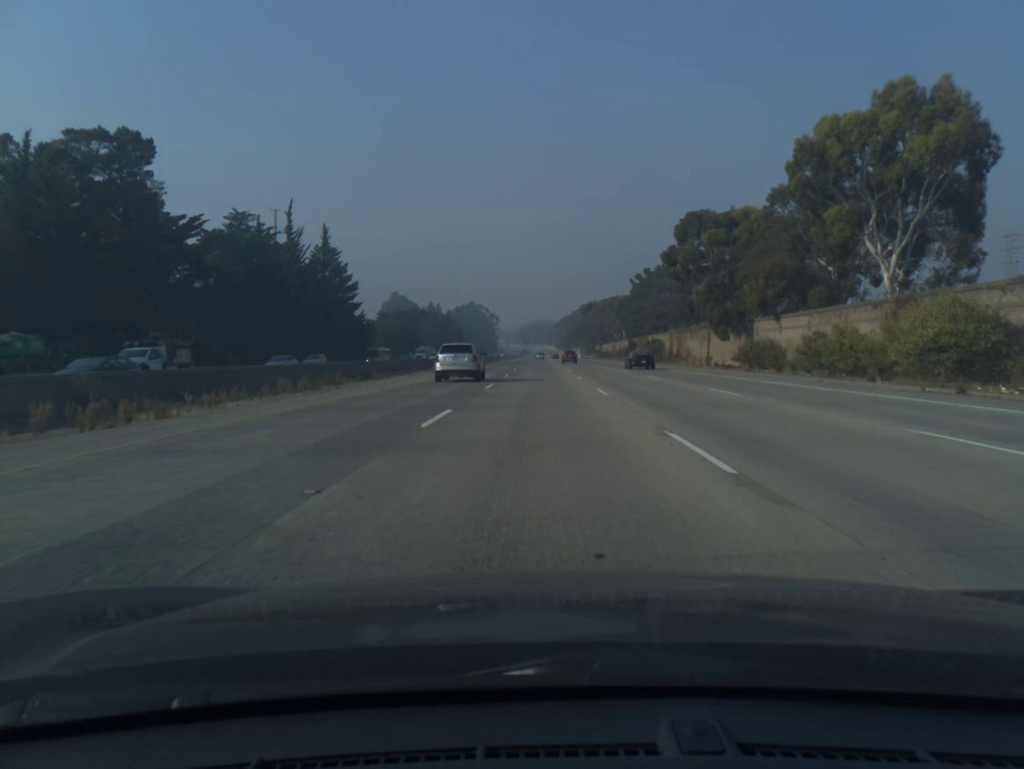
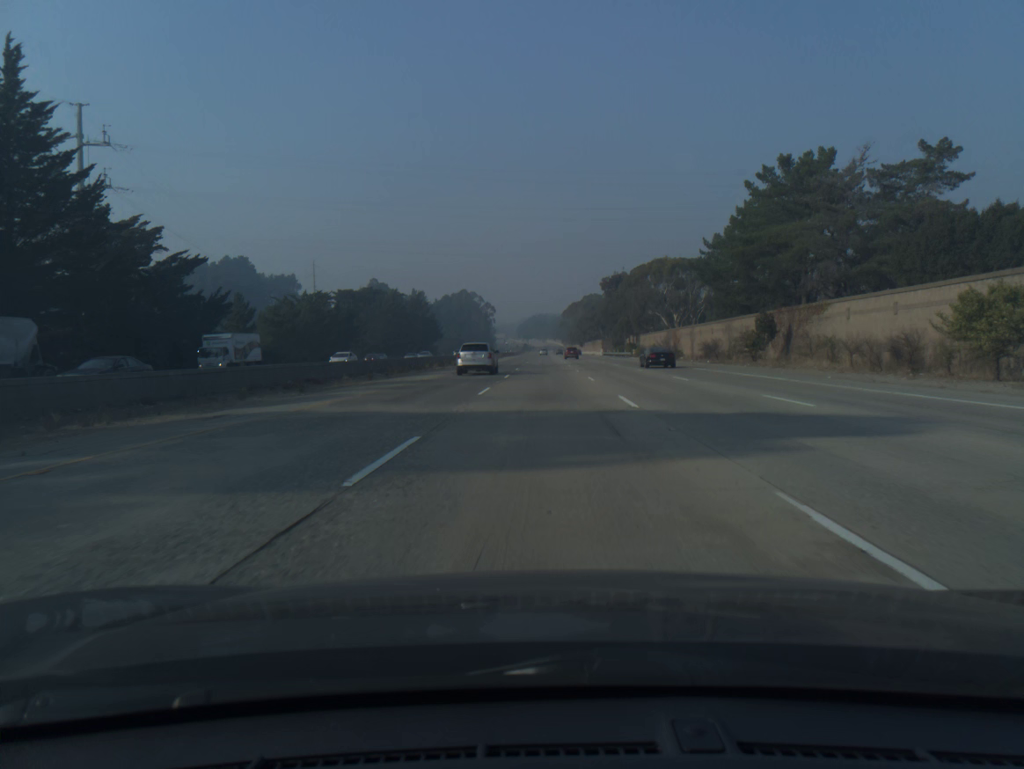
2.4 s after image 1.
(-0.2, +78.8) m; 0°
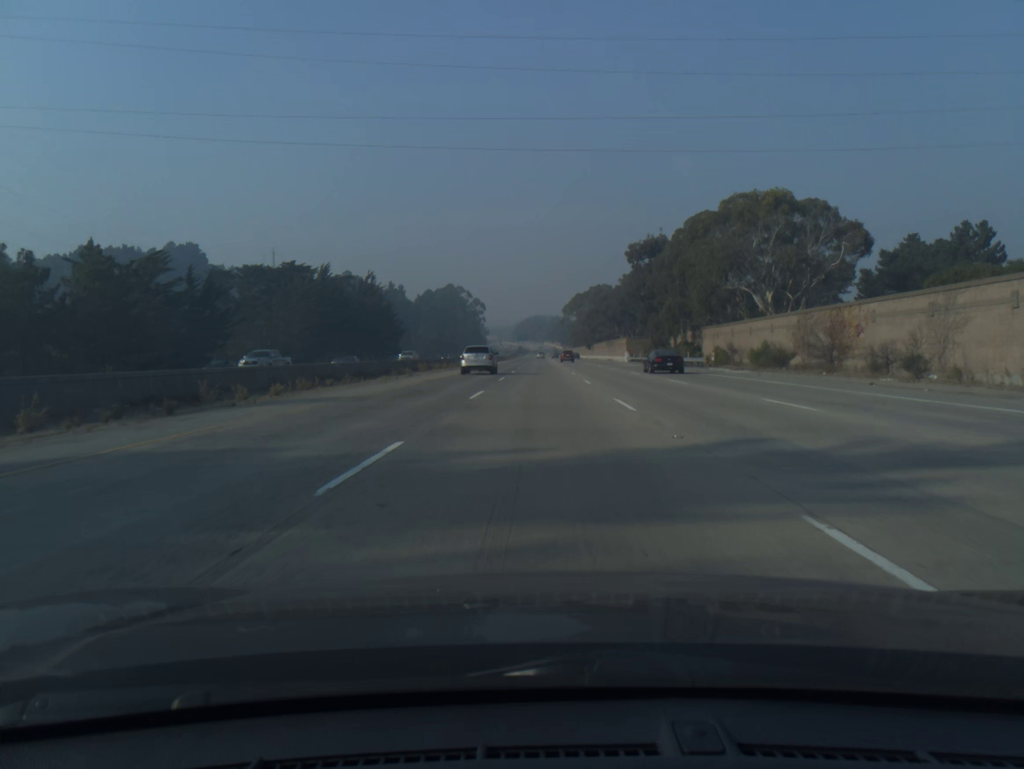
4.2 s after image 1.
(+0.2, +58.9) m; 0°
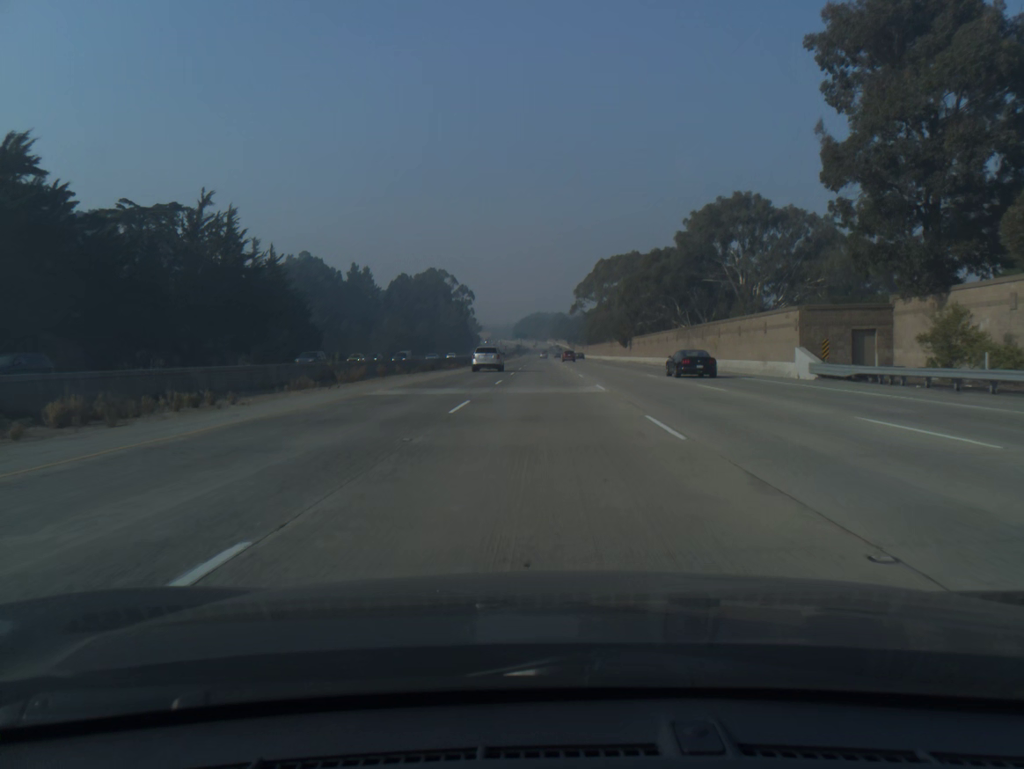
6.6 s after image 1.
(-0.1, +78.6) m; 0°
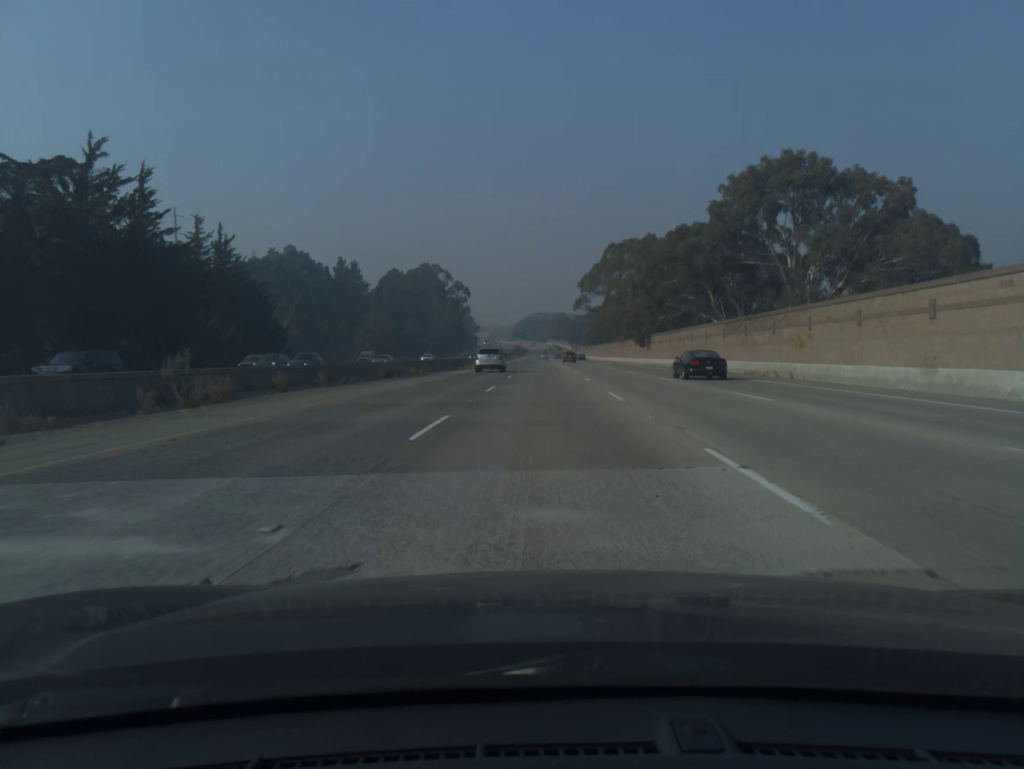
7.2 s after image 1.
(0.0, +19.6) m; 0°
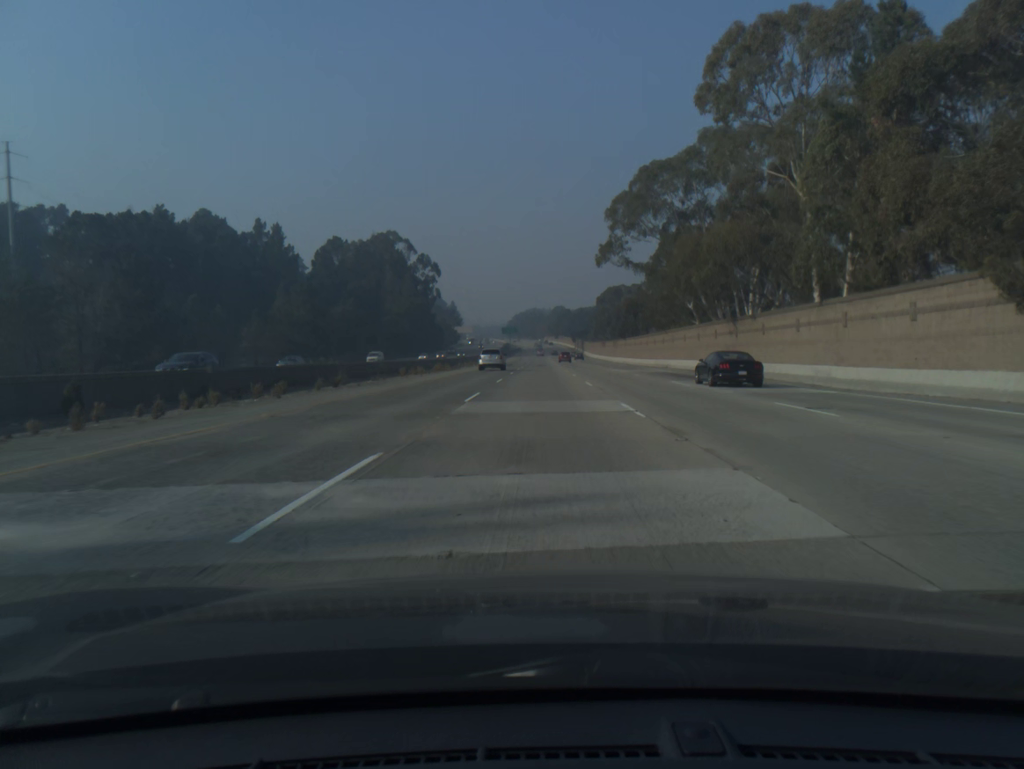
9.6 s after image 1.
(+0.2, +78.5) m; 0°
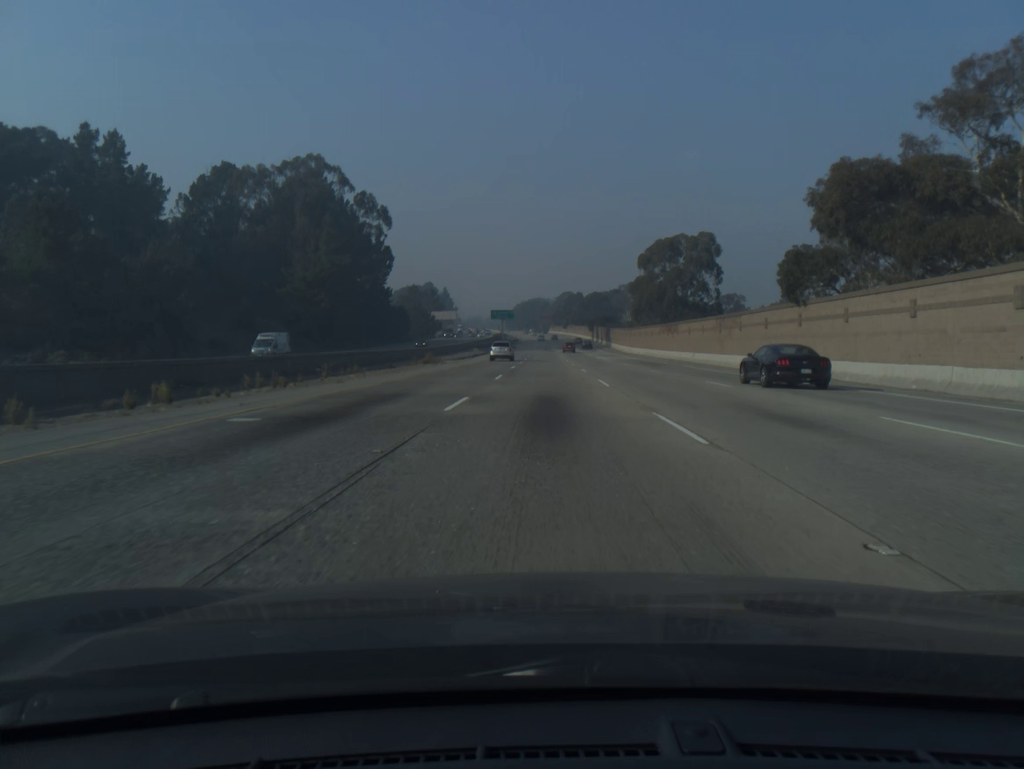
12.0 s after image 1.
(-0.3, +78.4) m; 0°
